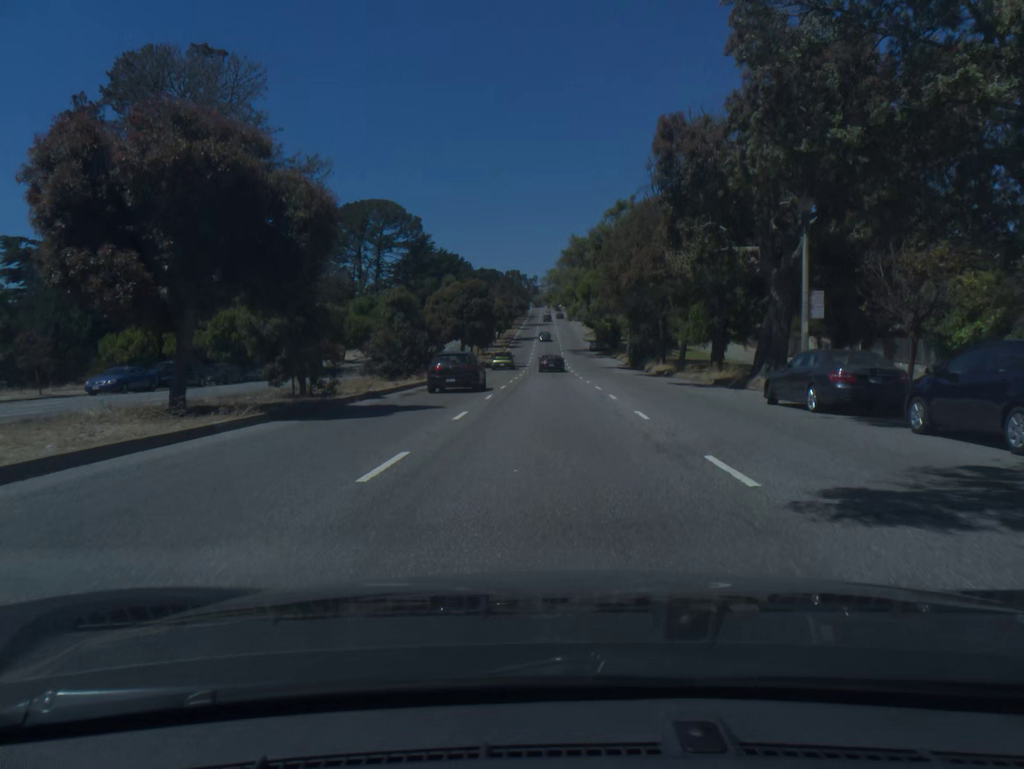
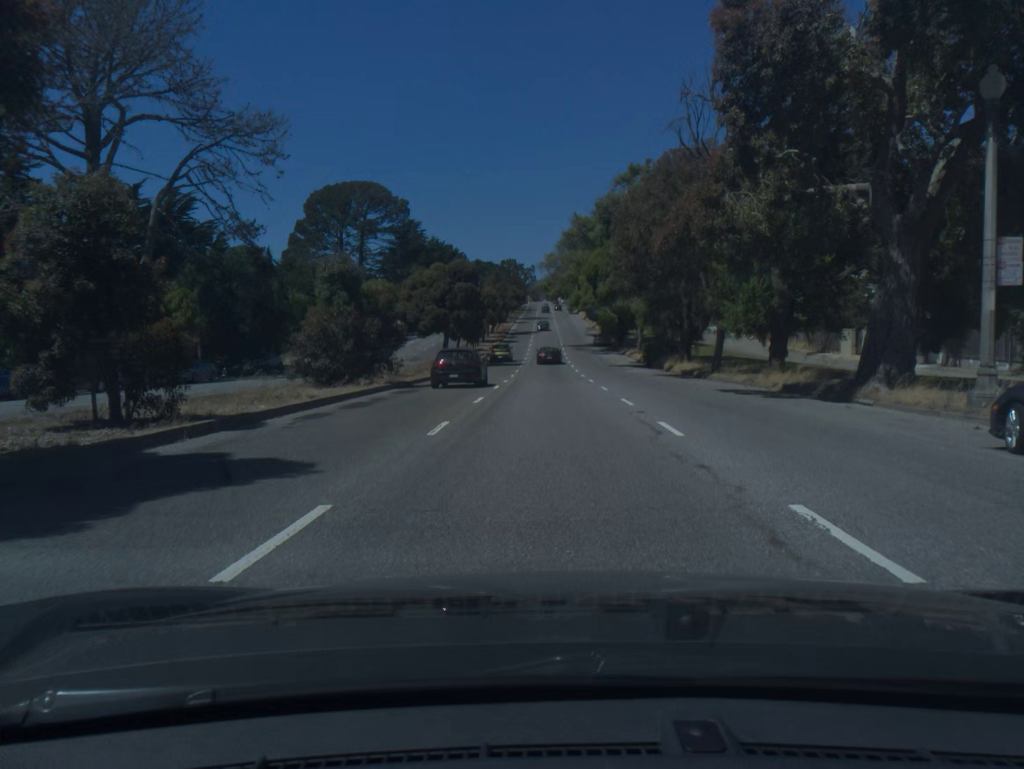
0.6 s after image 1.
(0.0, +10.6) m; 0°
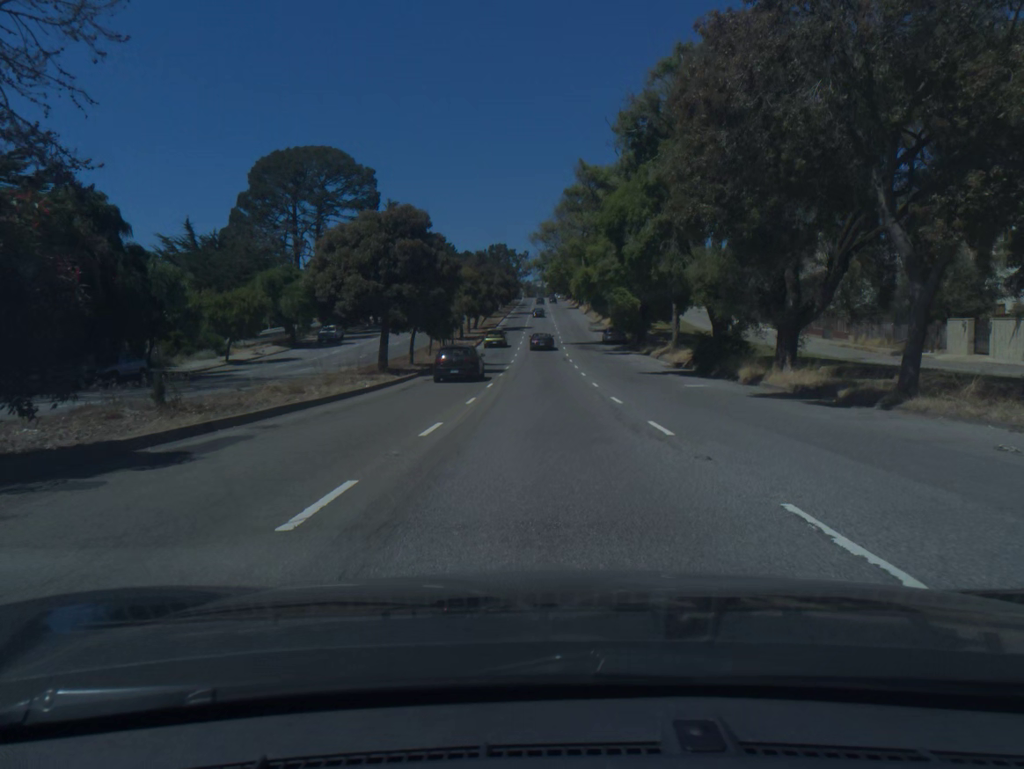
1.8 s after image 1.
(+0.1, +21.2) m; 0°
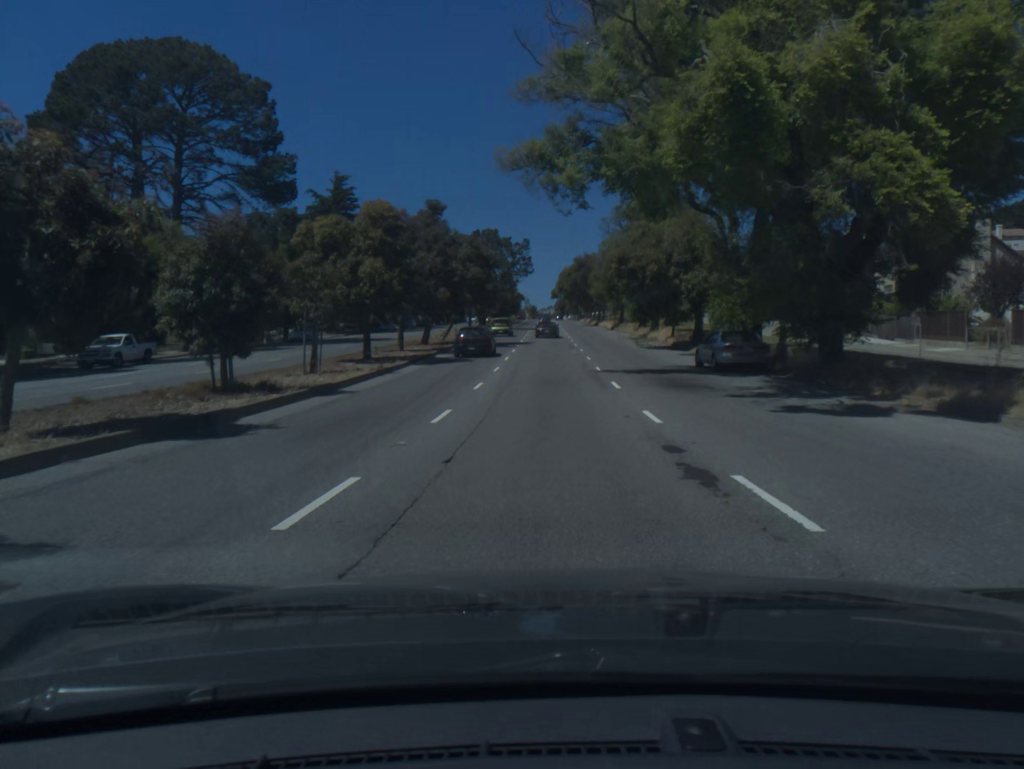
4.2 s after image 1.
(-0.2, +42.7) m; -1°
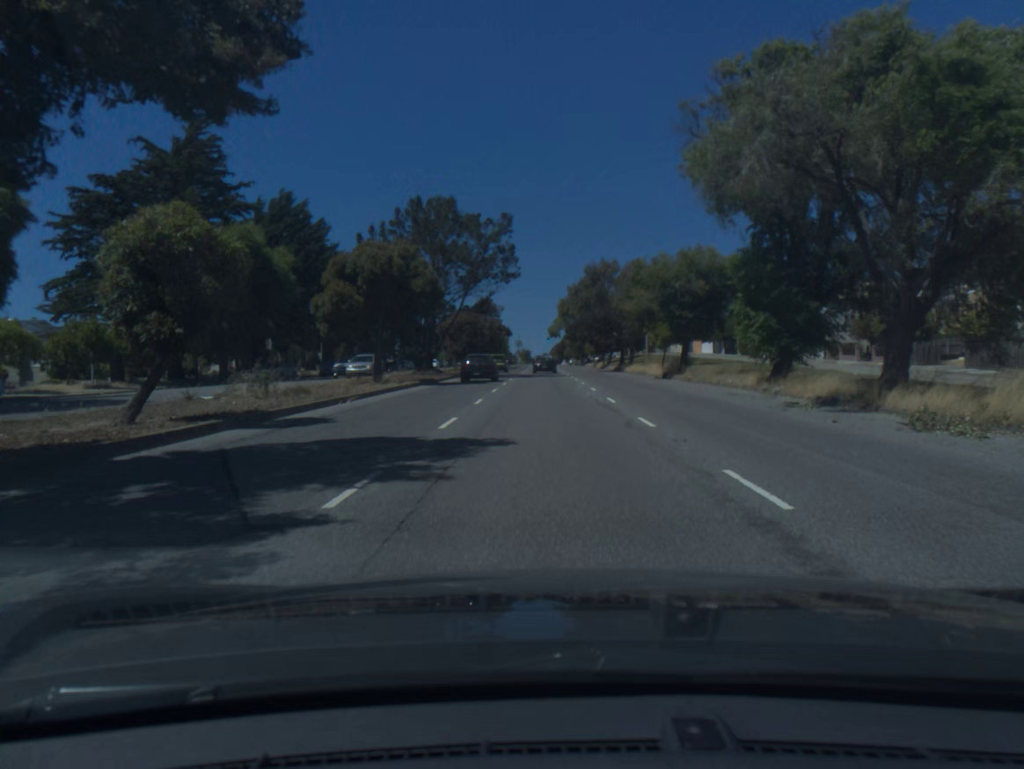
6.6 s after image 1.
(-0.1, +42.5) m; 0°
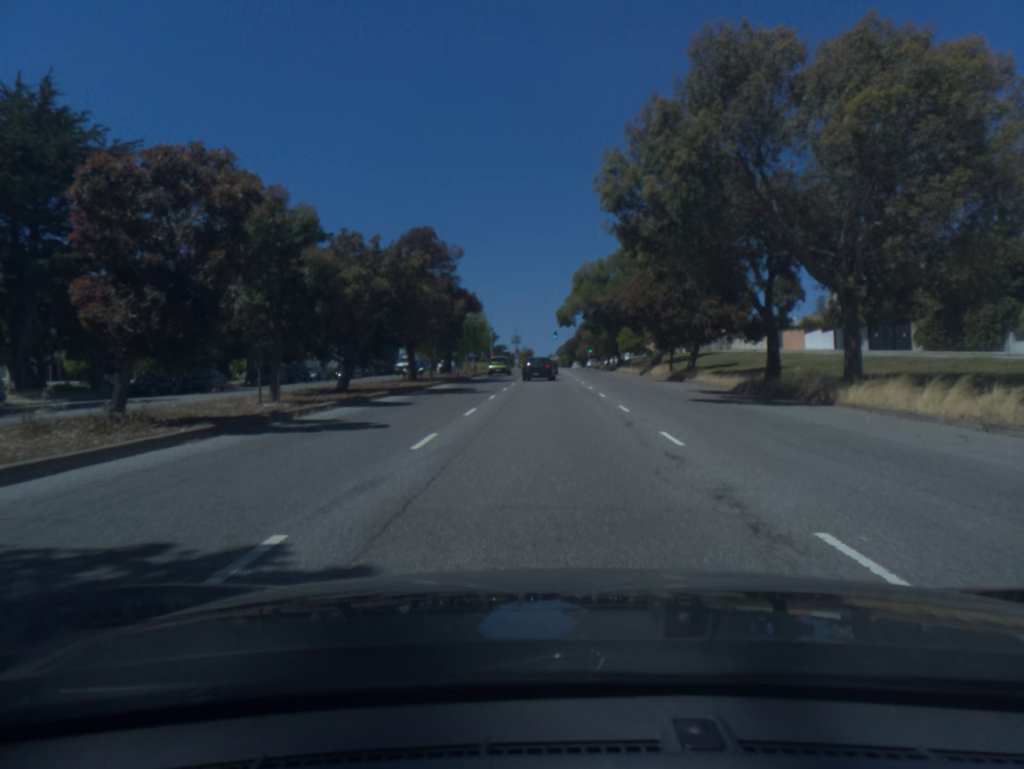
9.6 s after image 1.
(0.0, +53.4) m; 0°
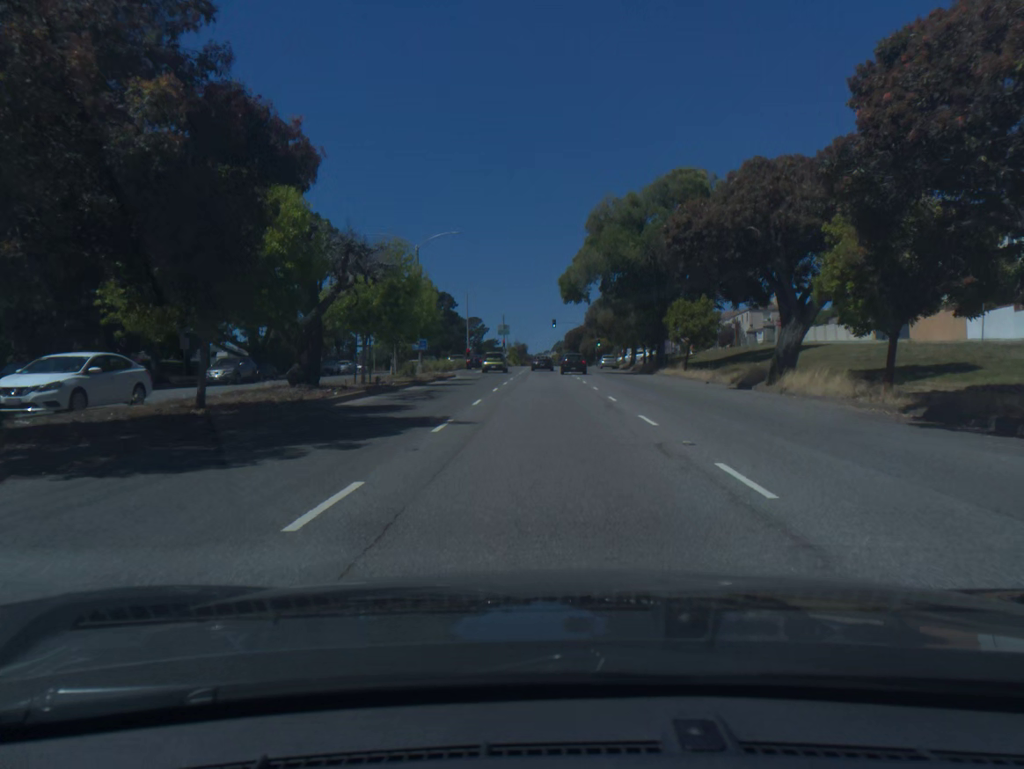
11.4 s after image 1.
(0.0, +33.7) m; 0°
